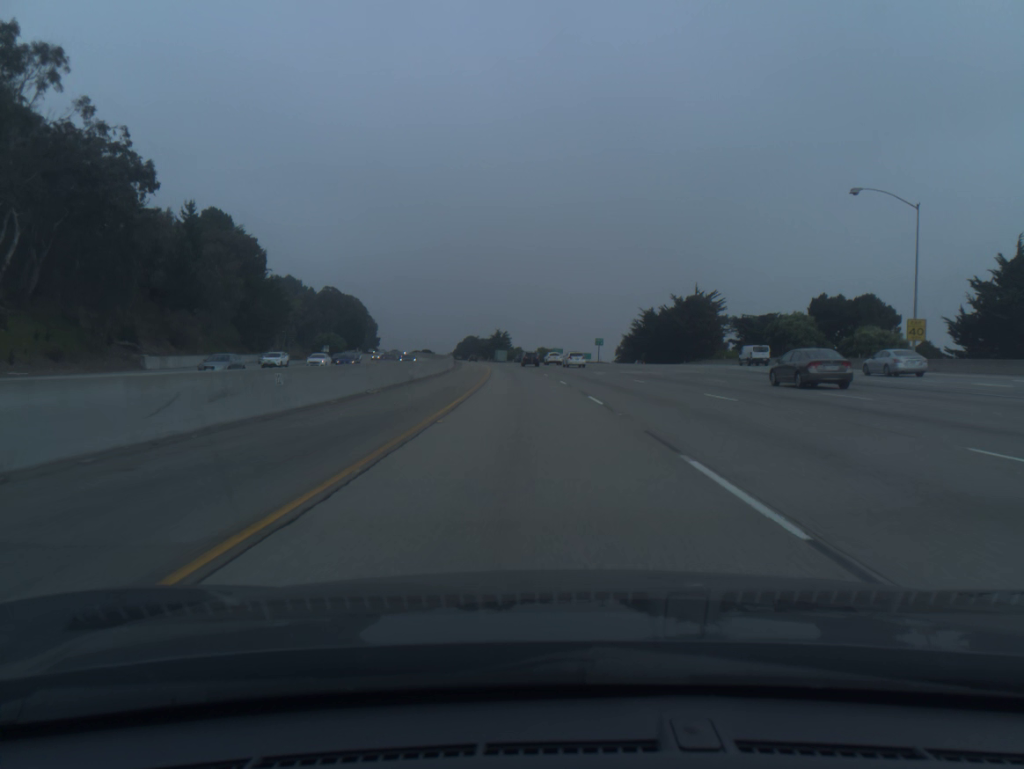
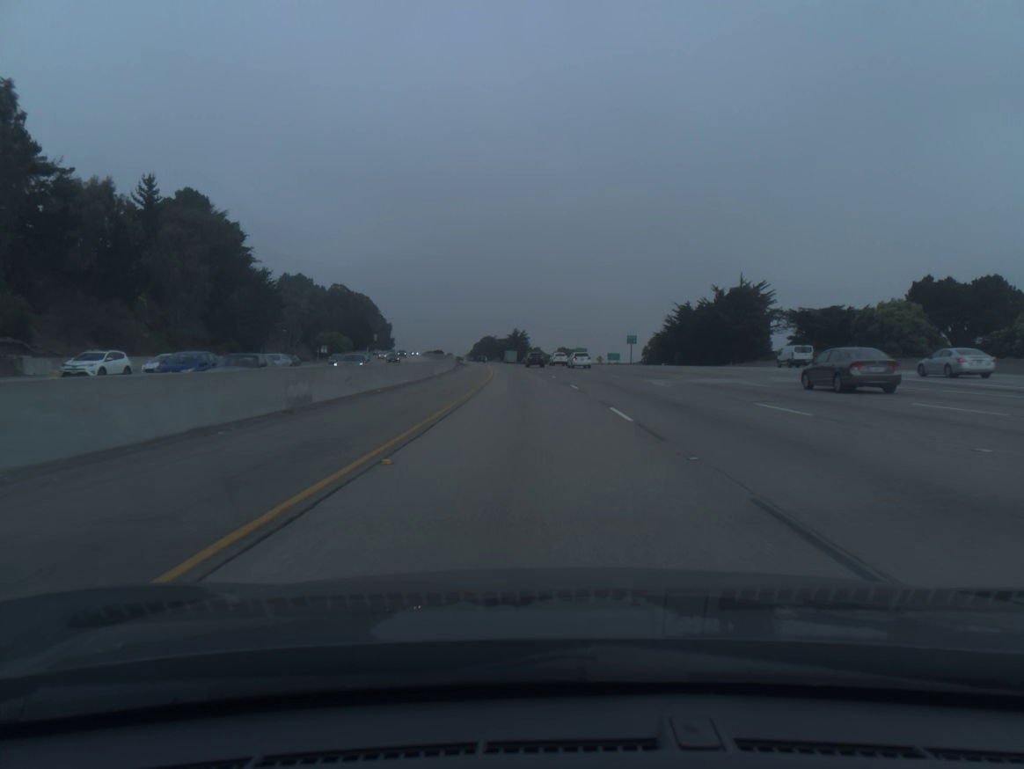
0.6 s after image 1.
(-0.2, +20.0) m; -1°
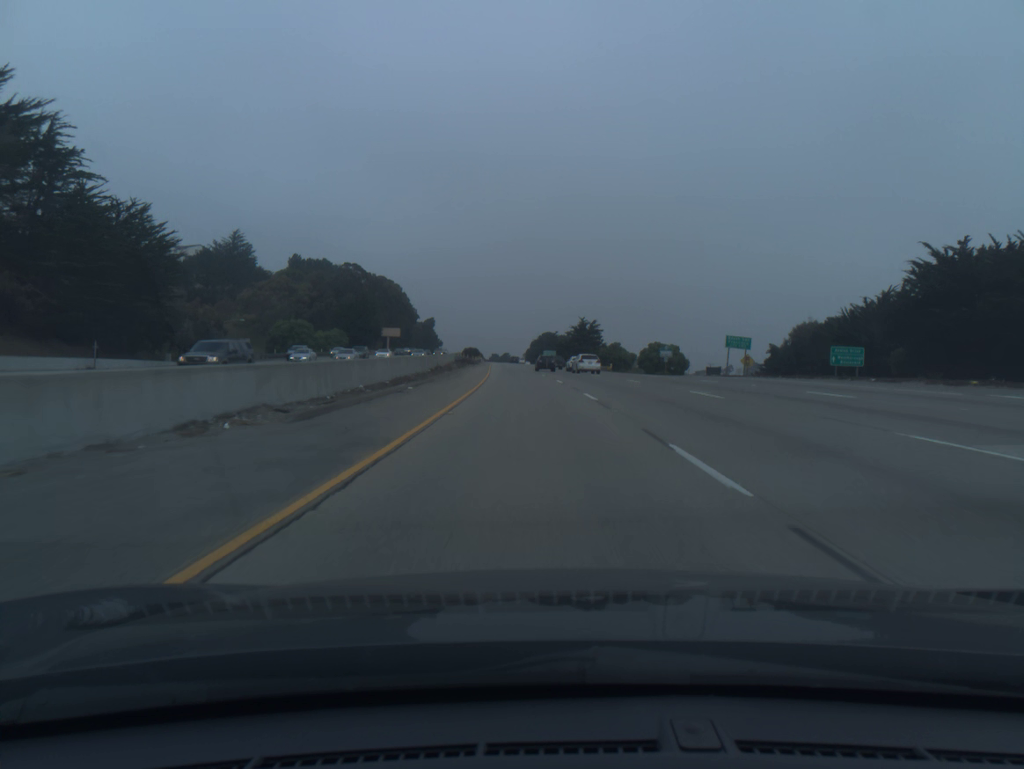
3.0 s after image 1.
(-3.4, +80.1) m; -5°
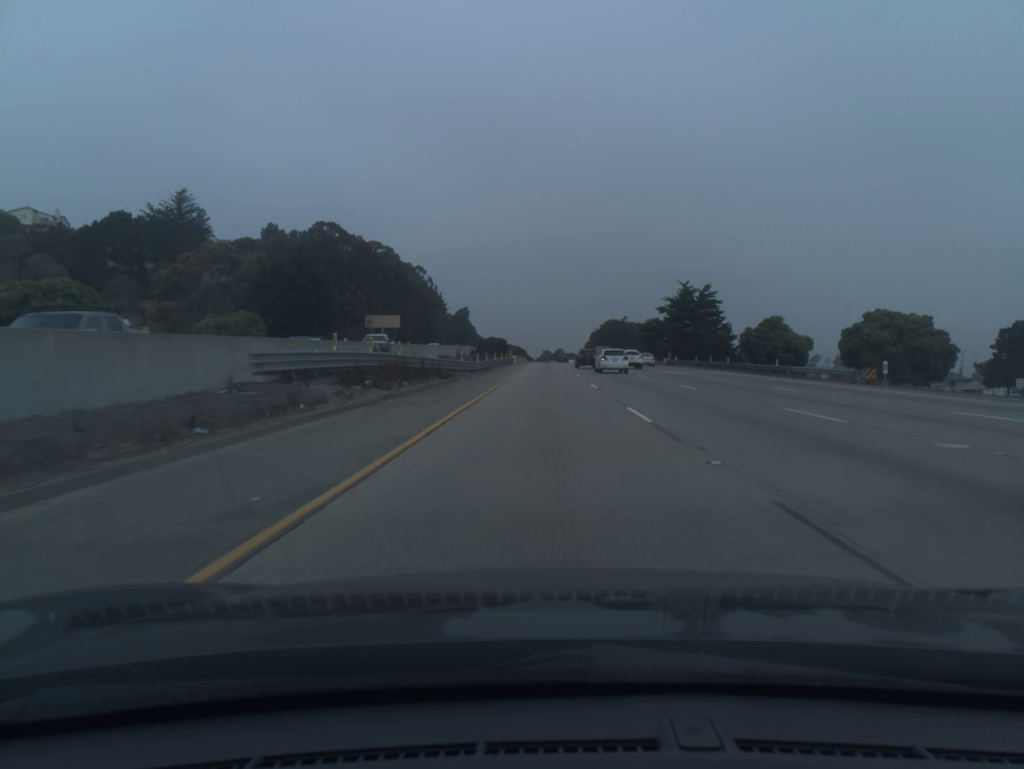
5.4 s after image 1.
(-3.4, +80.4) m; -4°
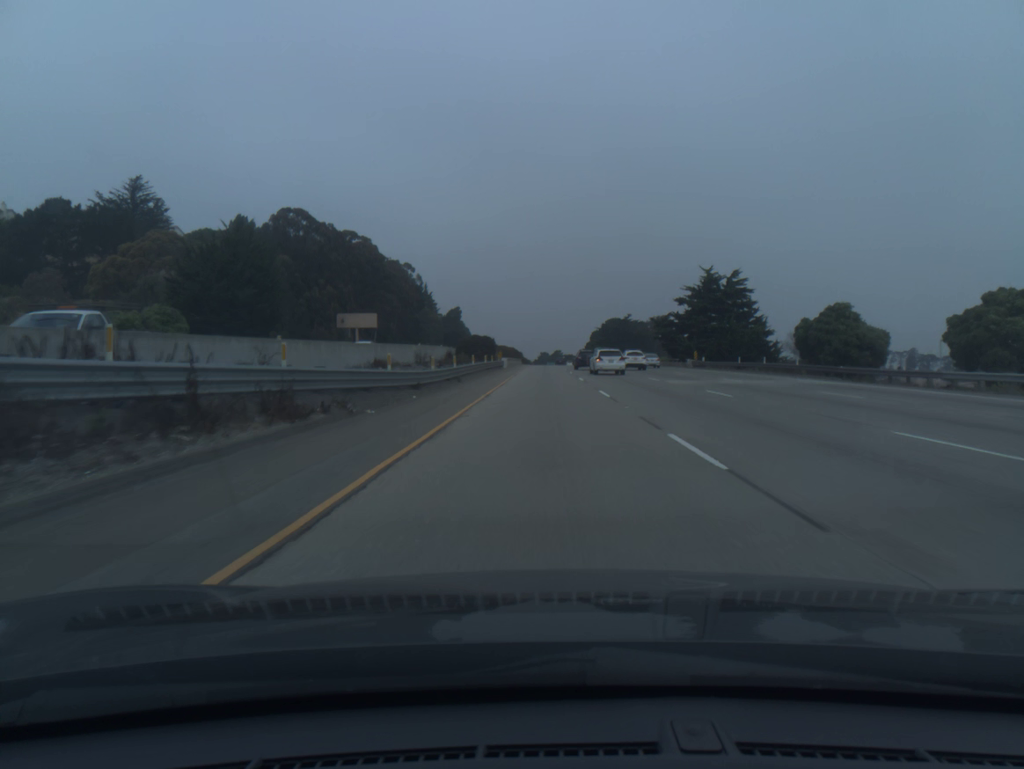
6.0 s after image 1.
(0.0, +20.2) m; 0°
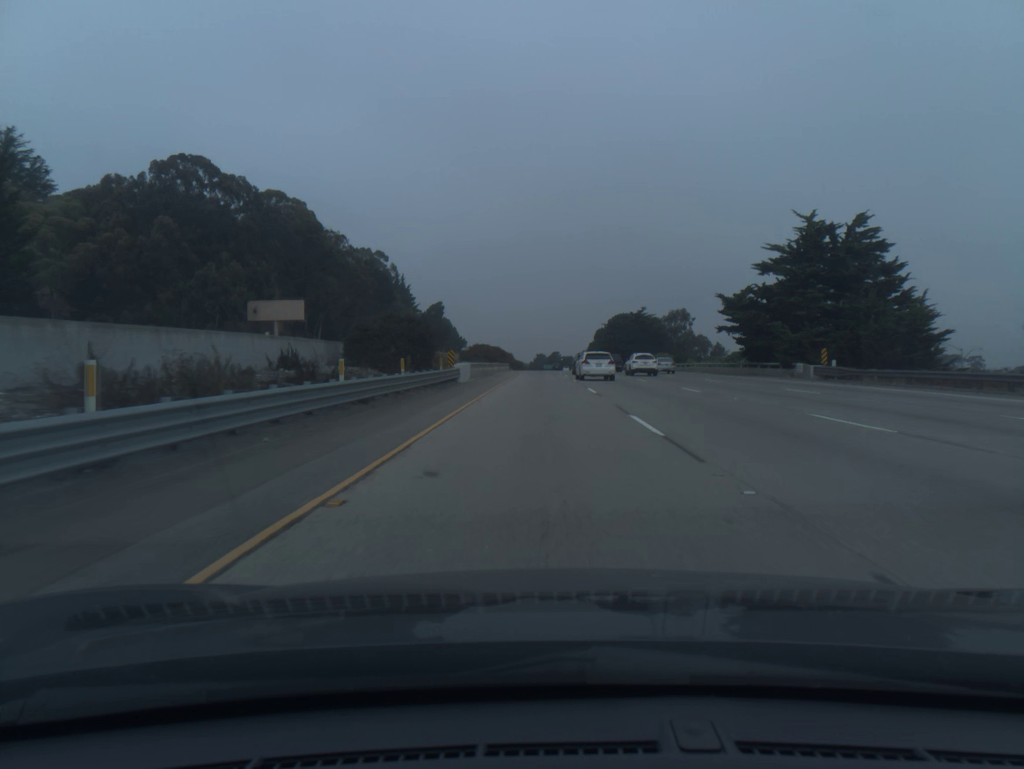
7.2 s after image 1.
(+0.1, +40.3) m; 0°
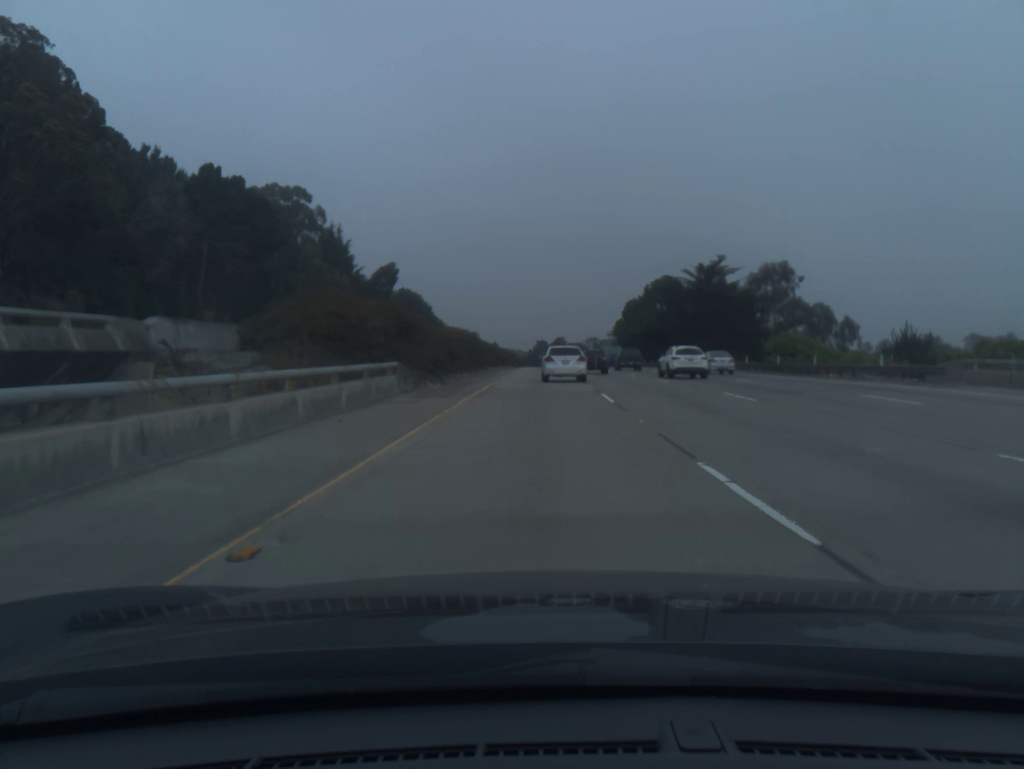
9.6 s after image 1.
(-0.1, +80.3) m; 0°
